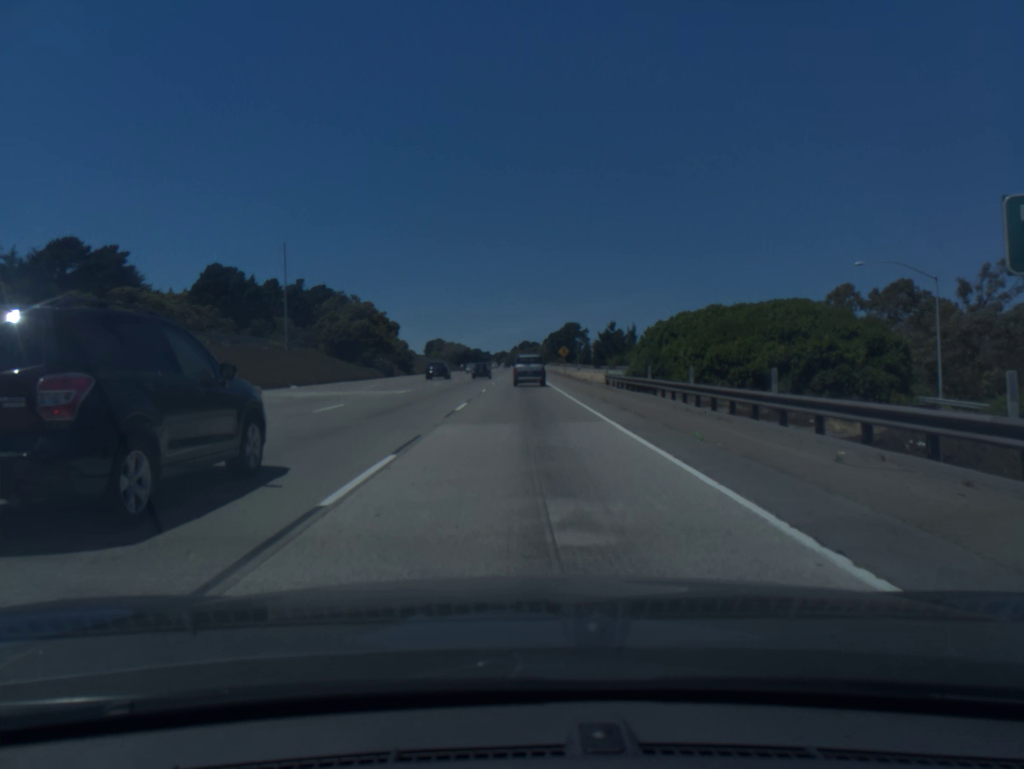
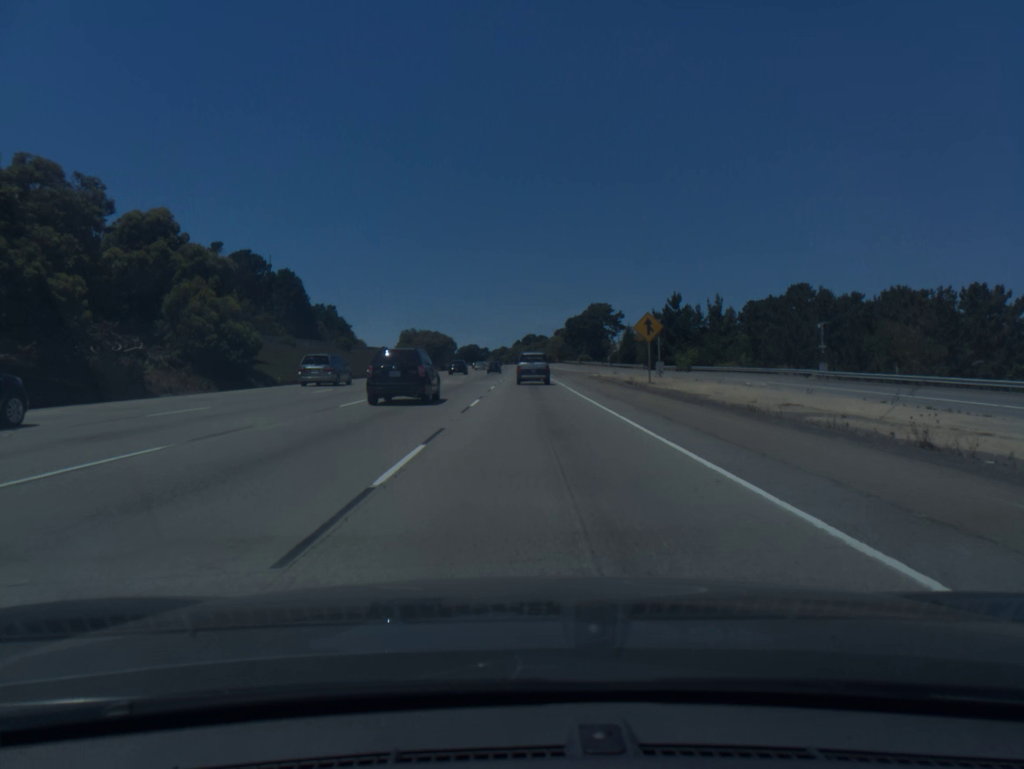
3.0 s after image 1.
(-0.3, +71.6) m; 0°
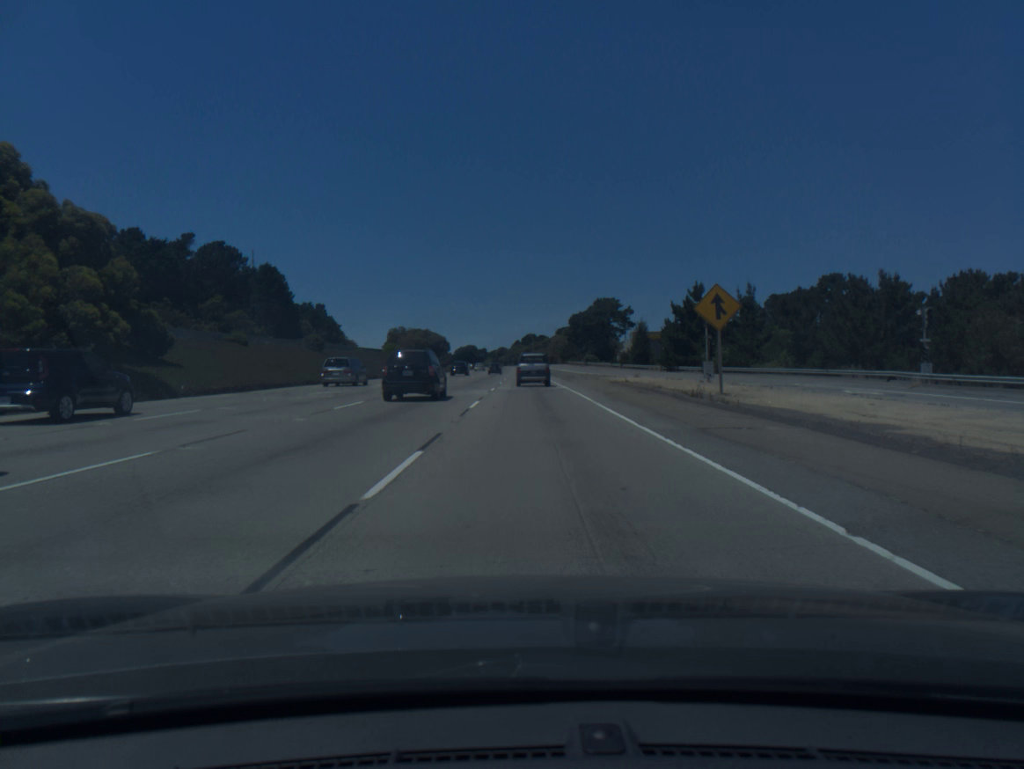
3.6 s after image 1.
(0.0, +15.2) m; 0°
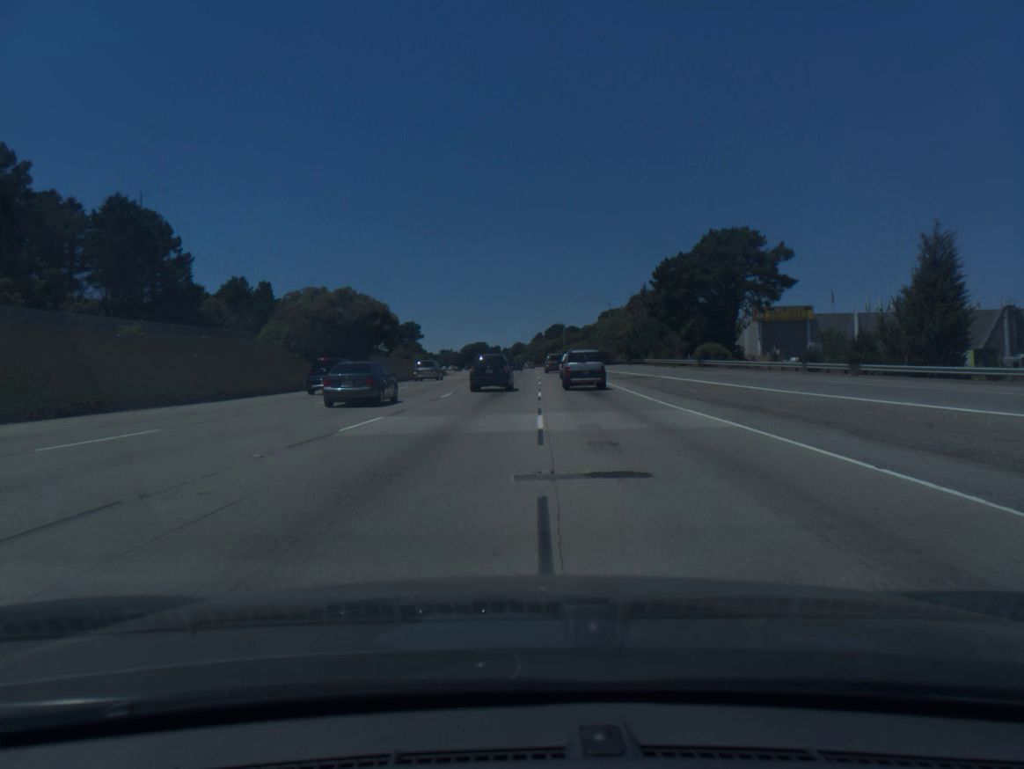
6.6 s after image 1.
(-1.2, +79.7) m; -1°
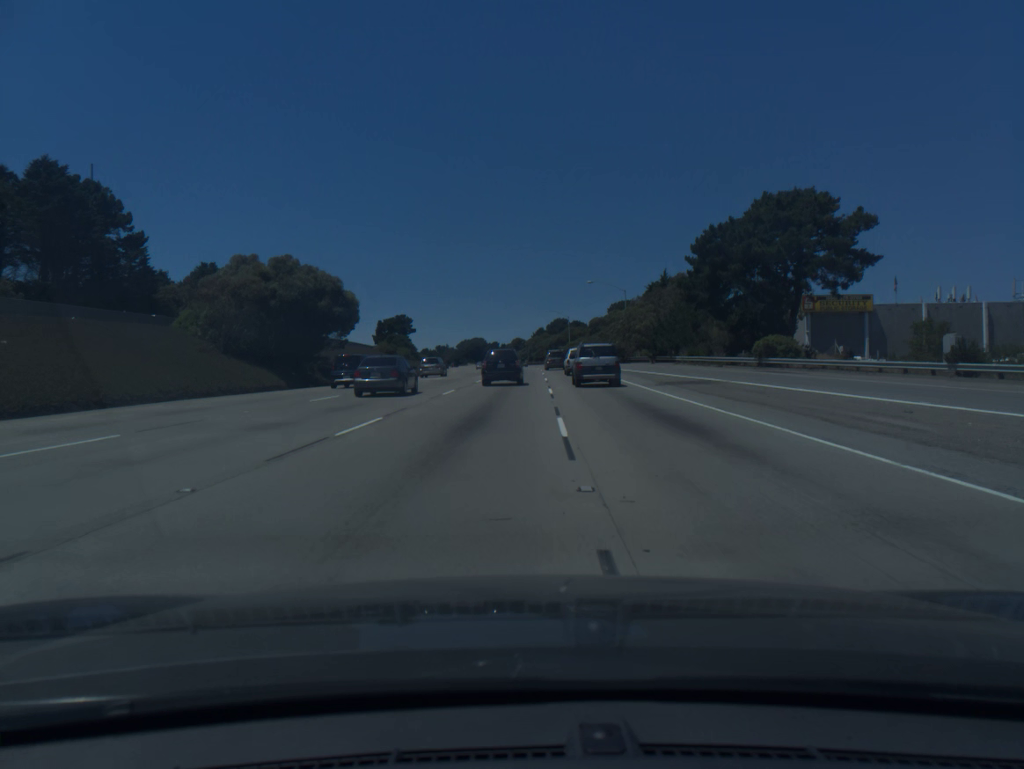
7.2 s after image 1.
(0.0, +16.7) m; 0°
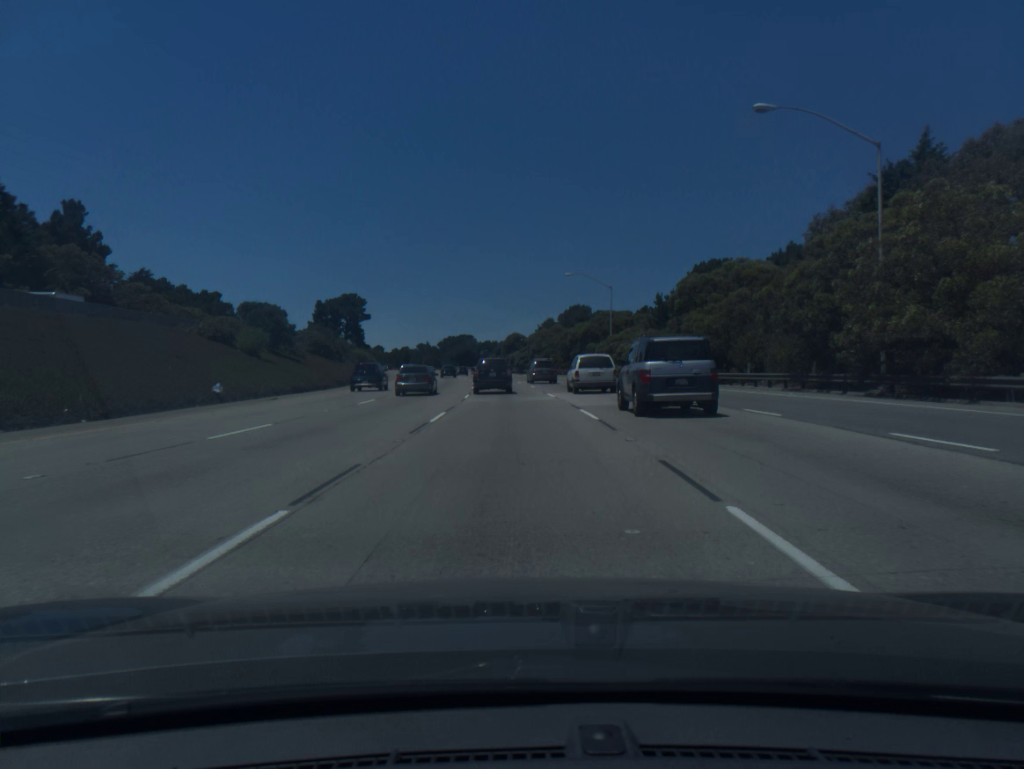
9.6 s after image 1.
(+0.3, +68.3) m; 0°
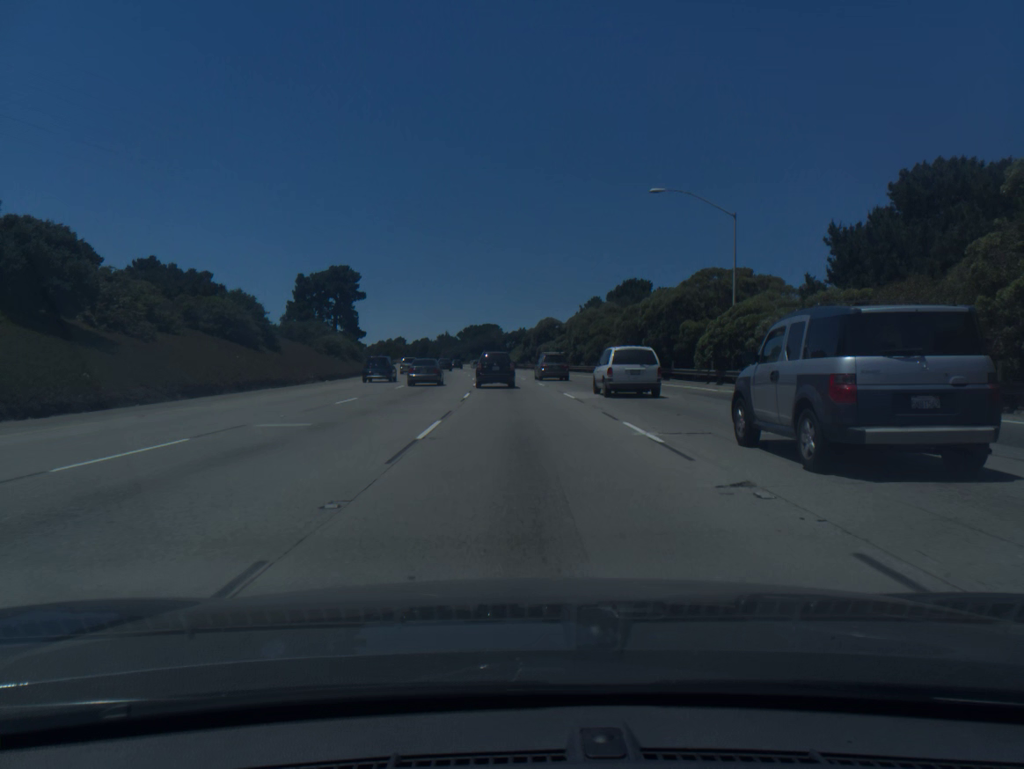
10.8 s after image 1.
(-0.7, +34.6) m; -2°
